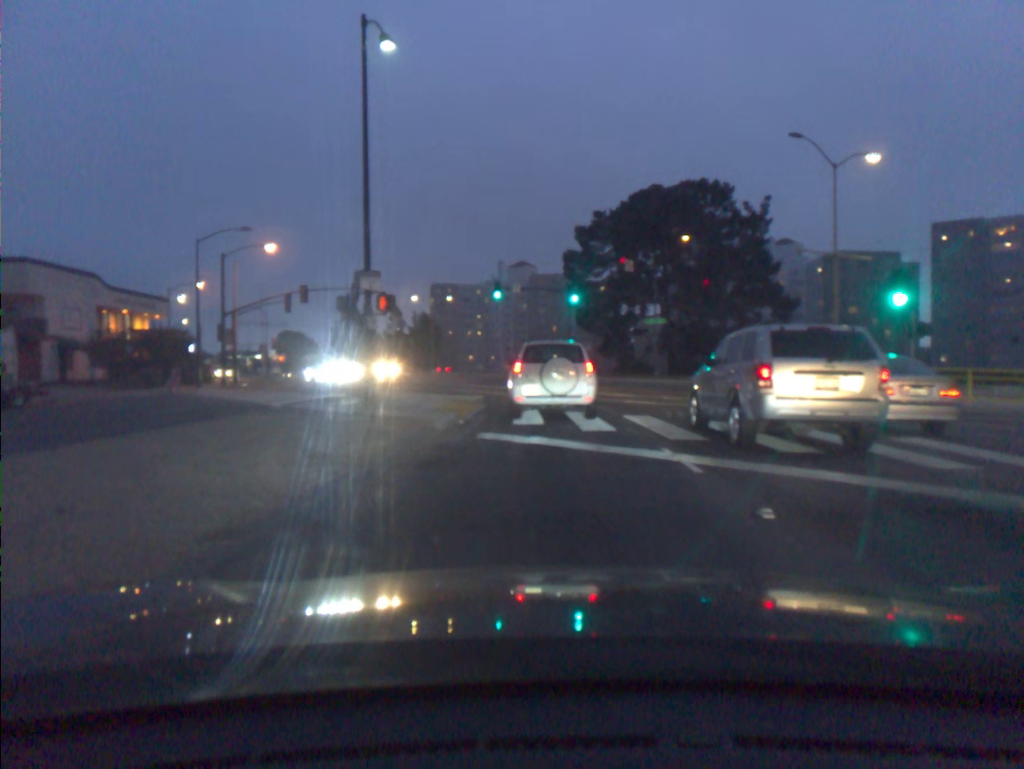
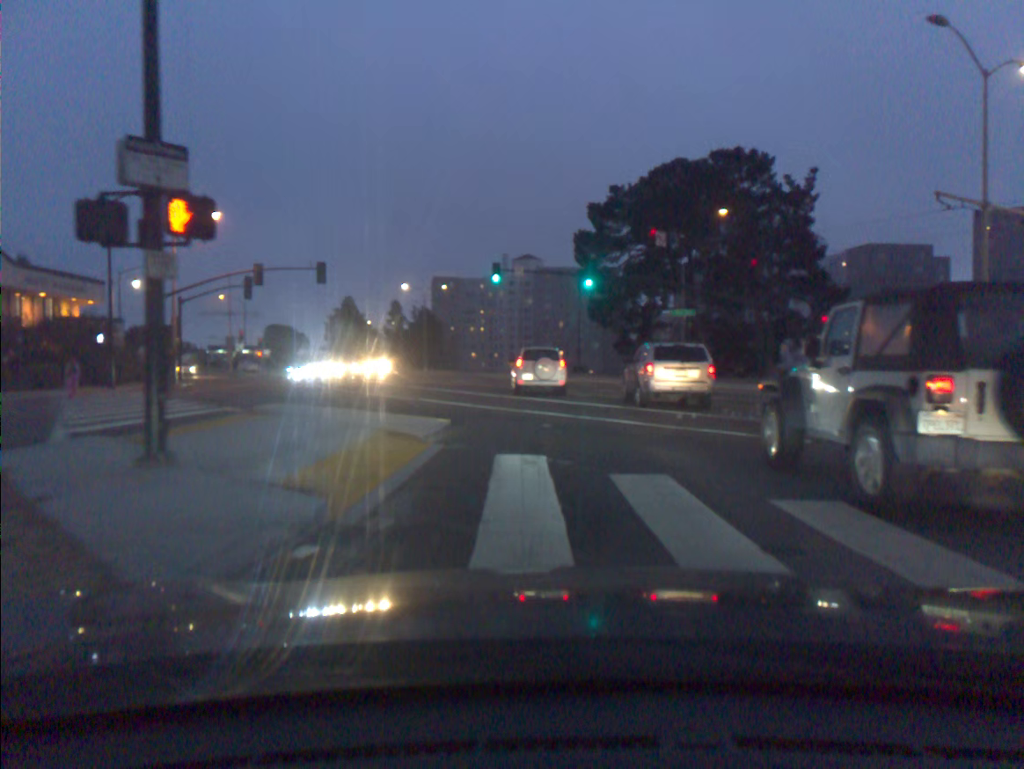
(0.0, +10.5) m; 0°
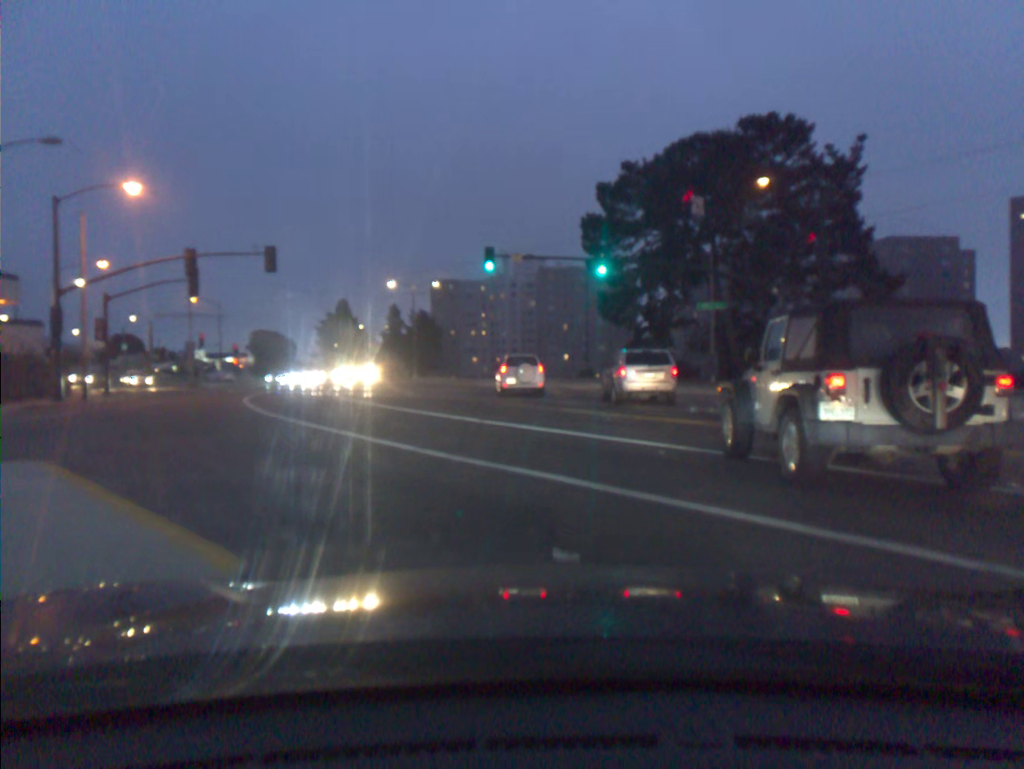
(0.0, +9.4) m; 0°
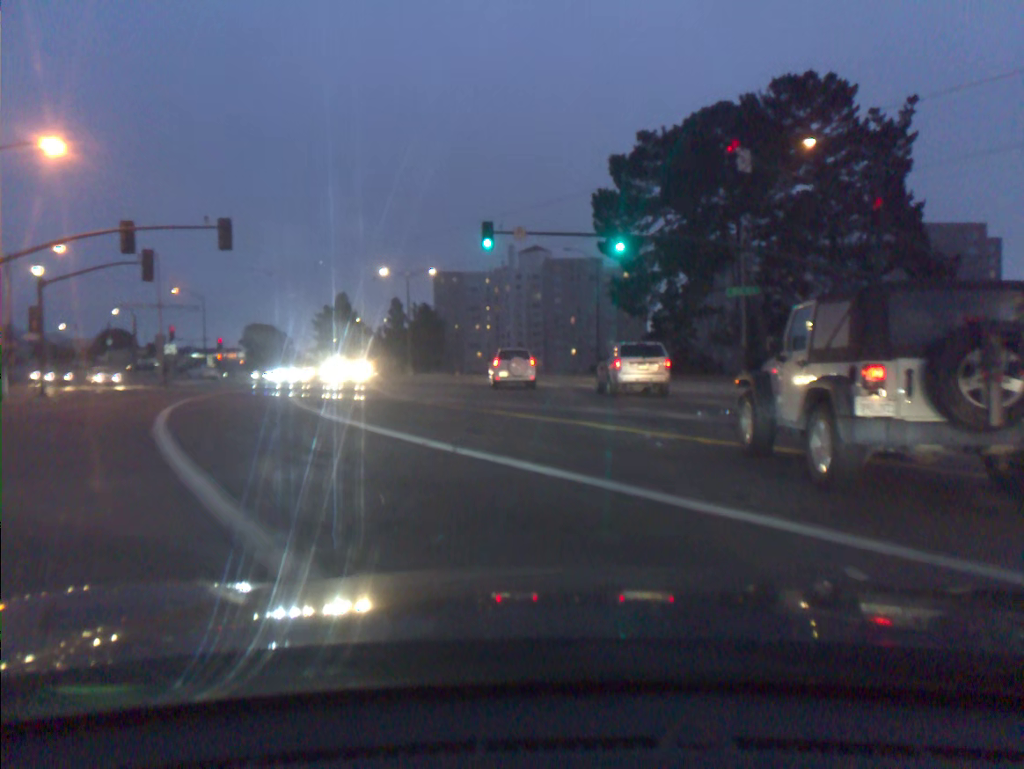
(0.0, +6.2) m; 0°
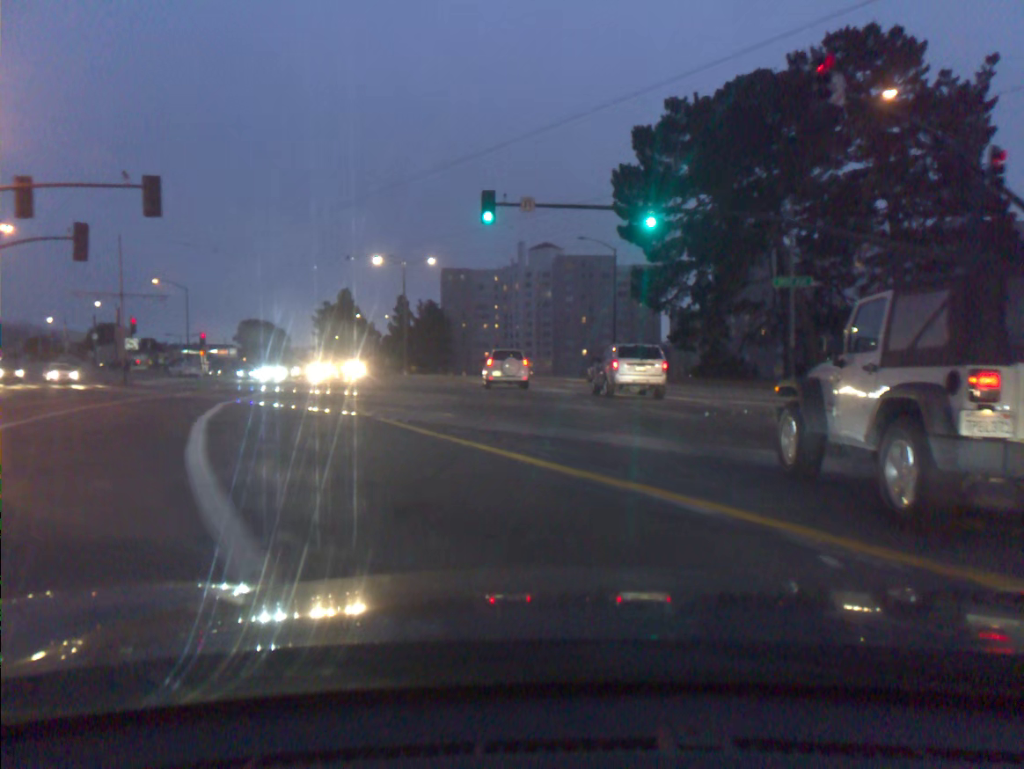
(-0.1, +6.9) m; -1°
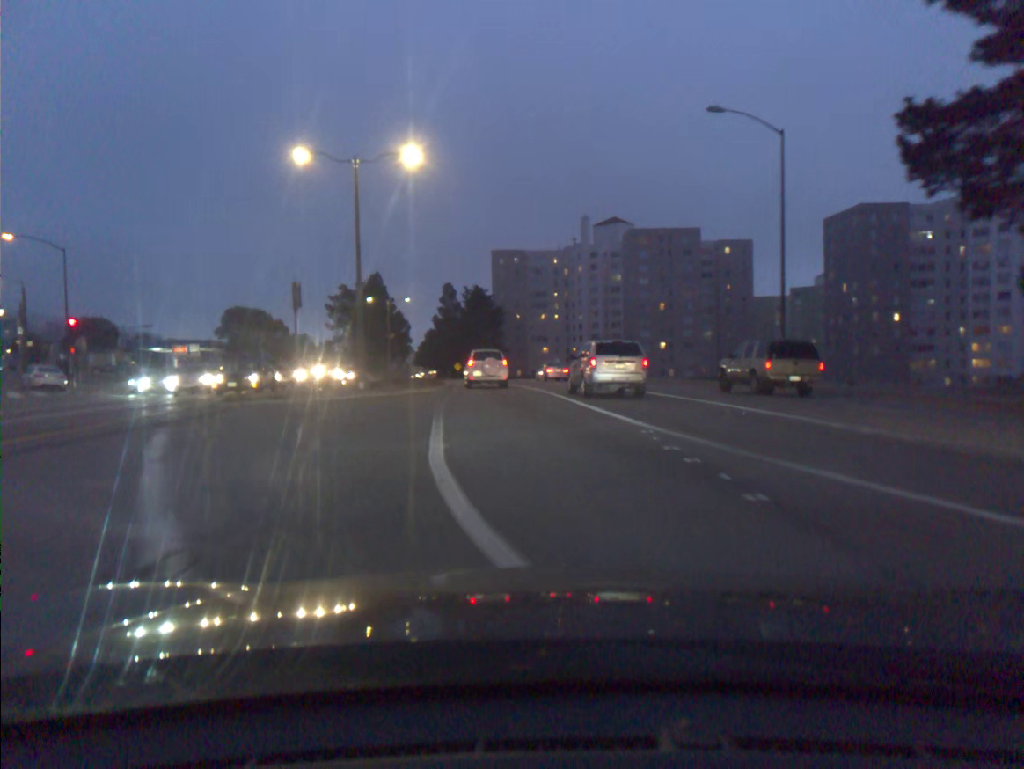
(-1.2, +32.2) m; -4°
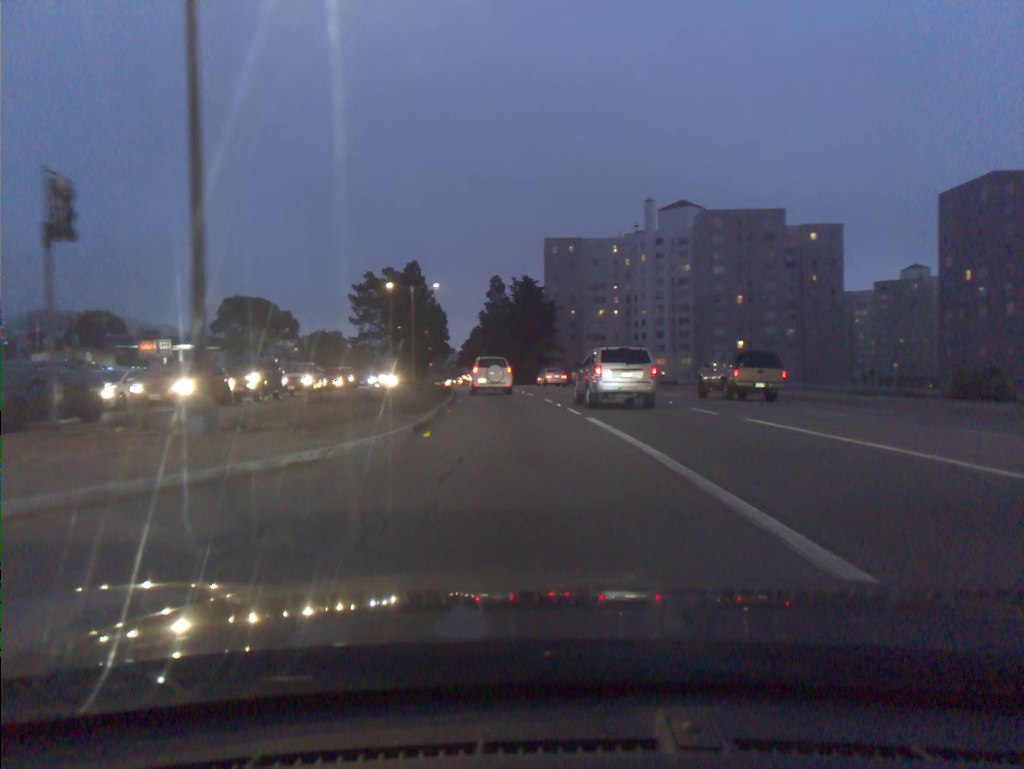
(-0.6, +18.4) m; -4°
